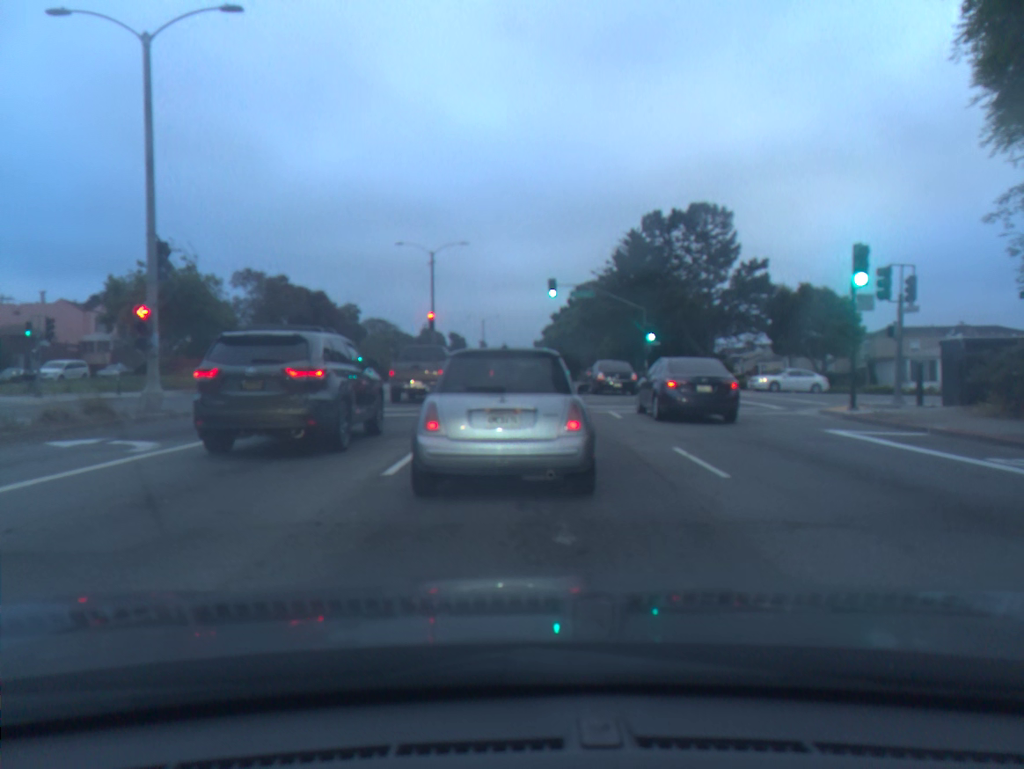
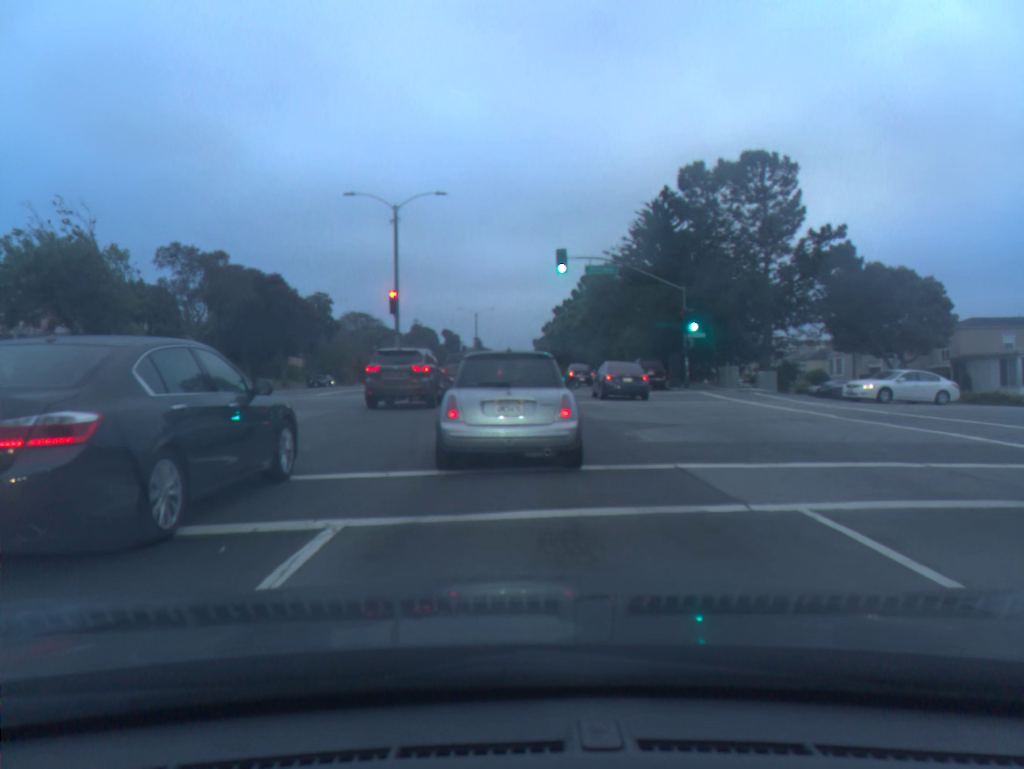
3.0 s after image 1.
(-0.1, +13.7) m; 0°
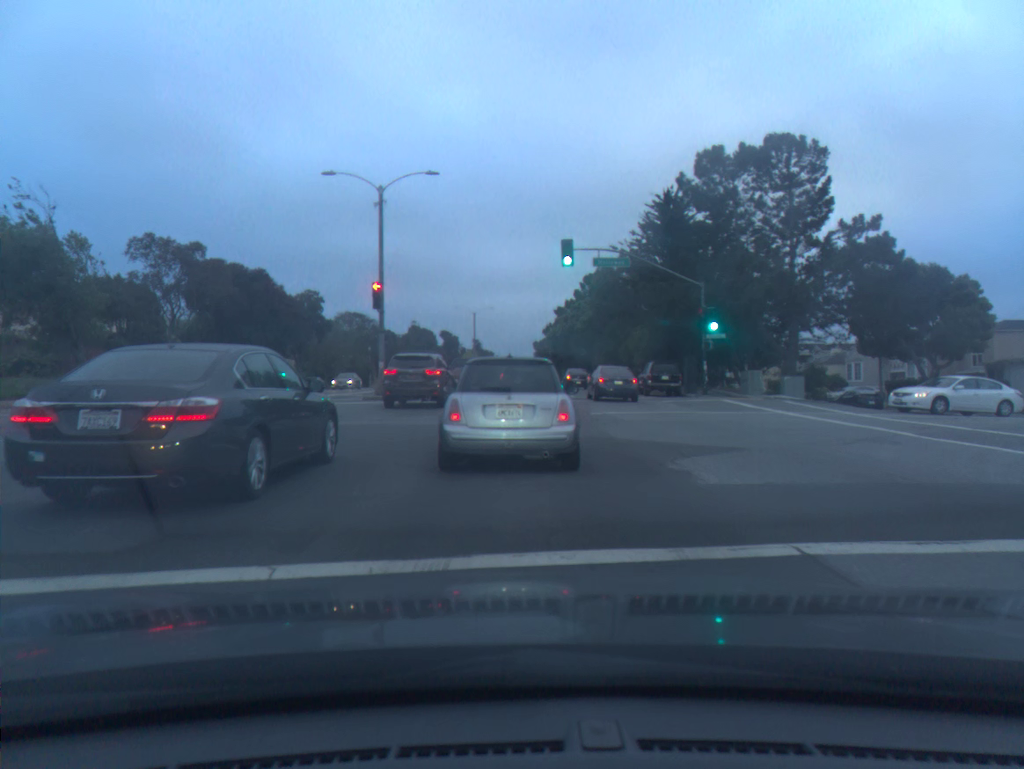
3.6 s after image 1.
(0.0, +4.0) m; 0°
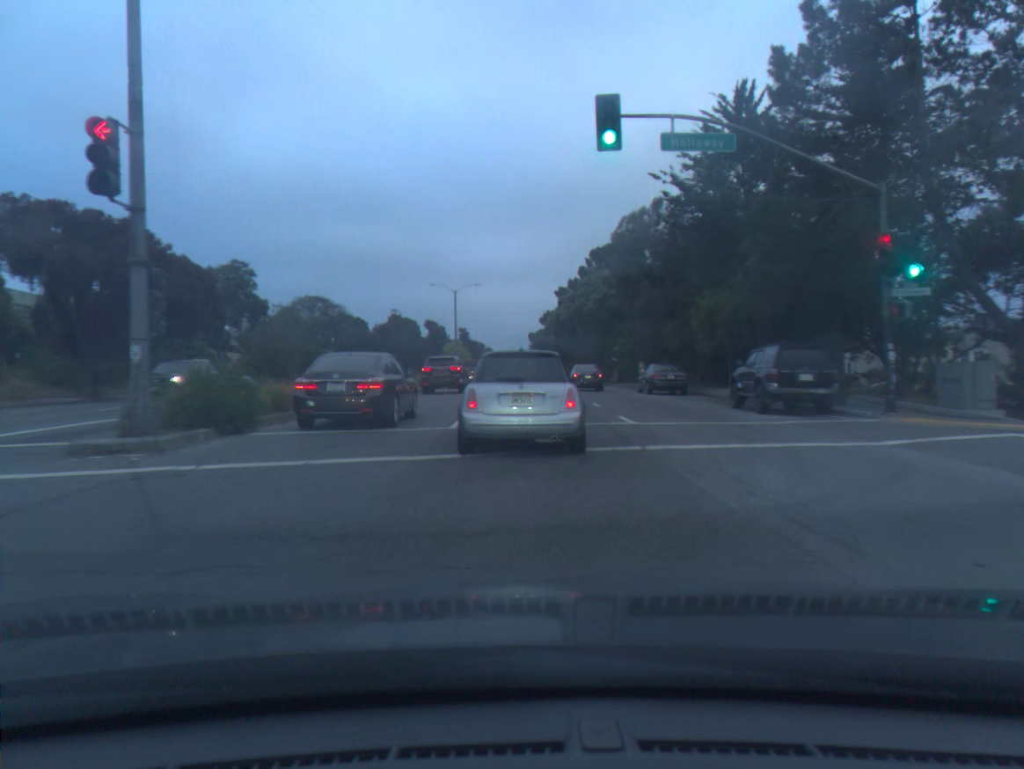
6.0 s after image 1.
(+0.1, +19.4) m; 0°
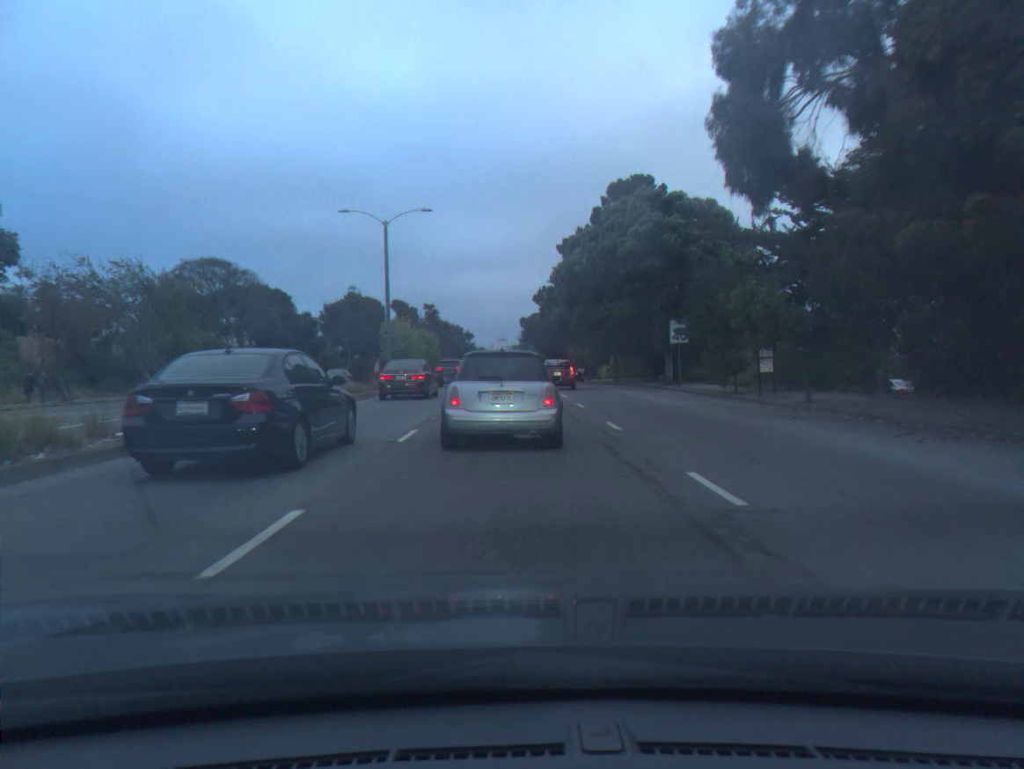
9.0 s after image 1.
(+0.6, +30.5) m; +1°
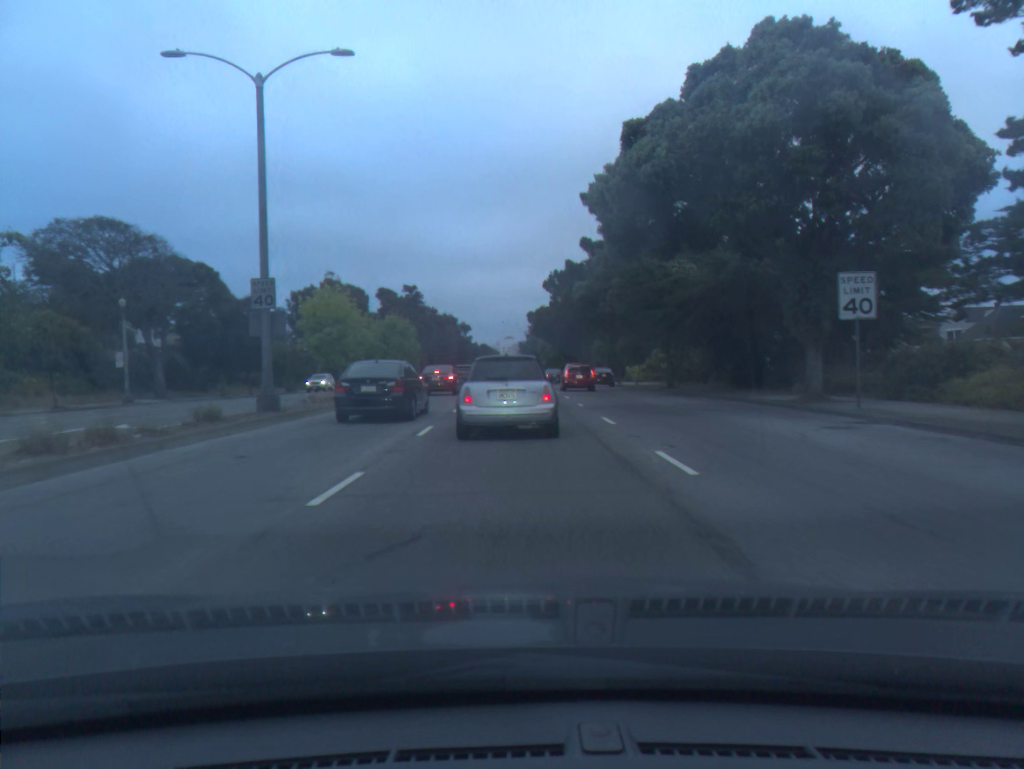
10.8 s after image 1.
(-0.1, +20.0) m; 0°
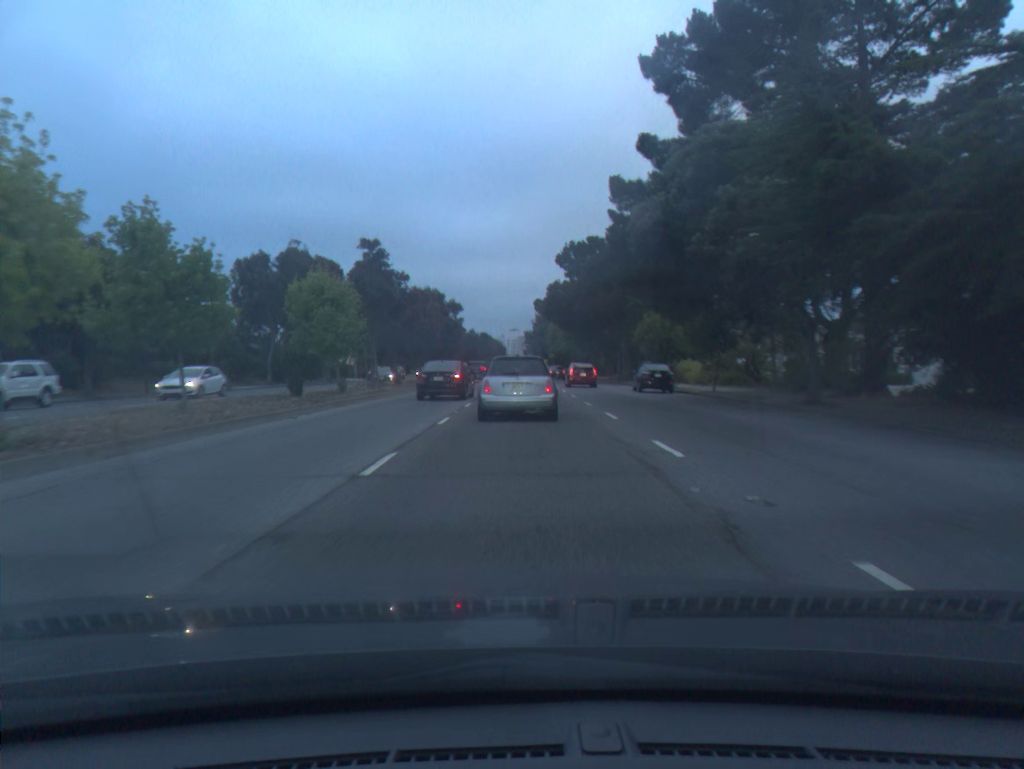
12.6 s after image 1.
(-0.1, +20.6) m; 0°
